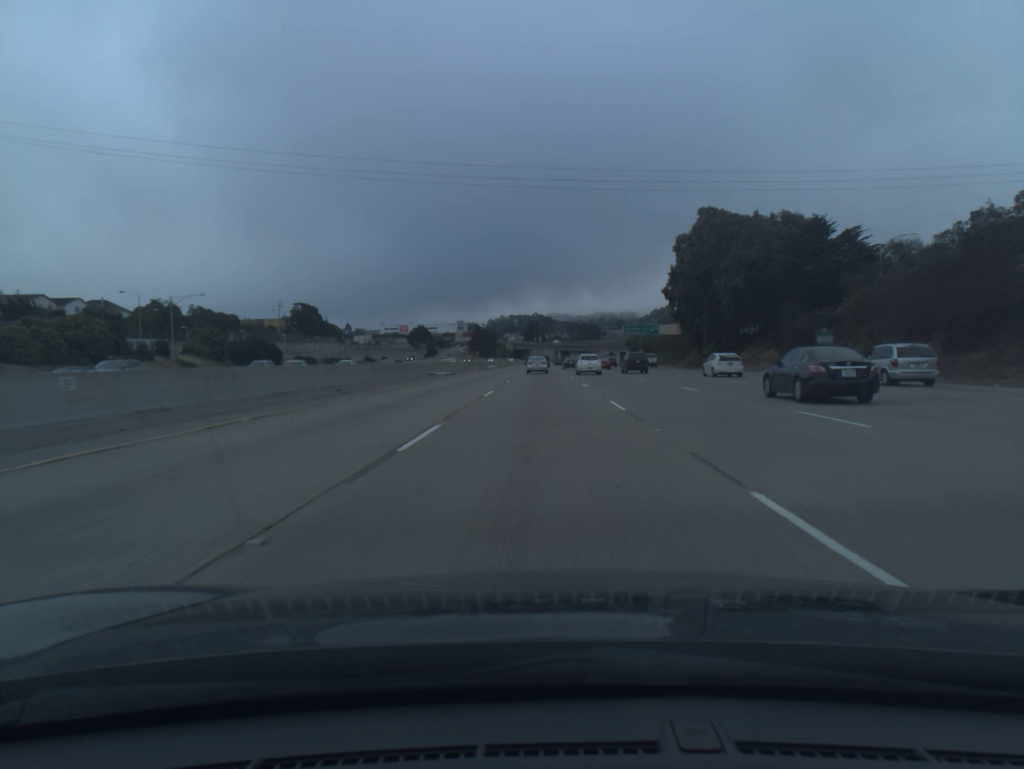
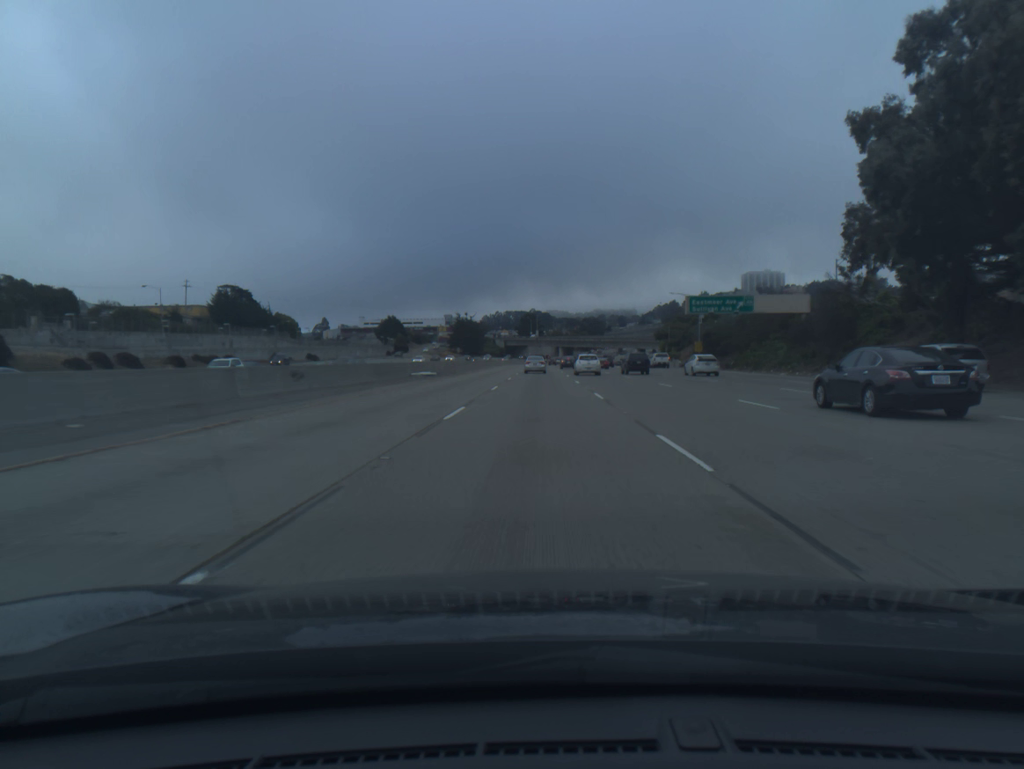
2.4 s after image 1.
(0.0, +68.1) m; 0°
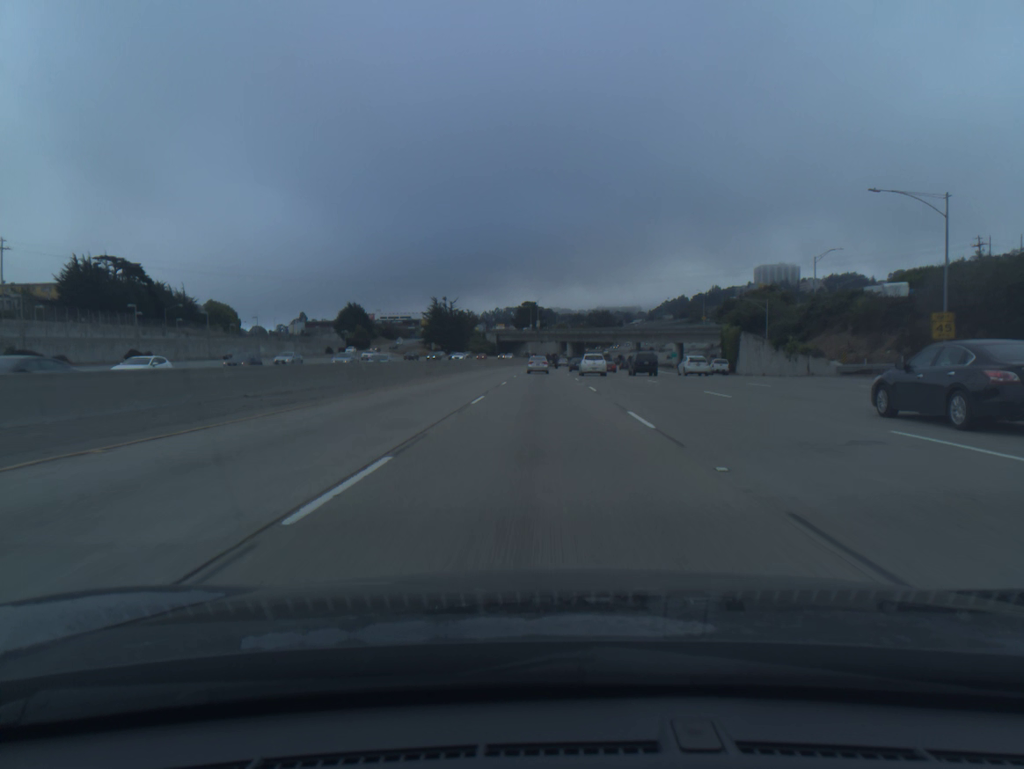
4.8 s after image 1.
(-0.1, +68.2) m; 0°
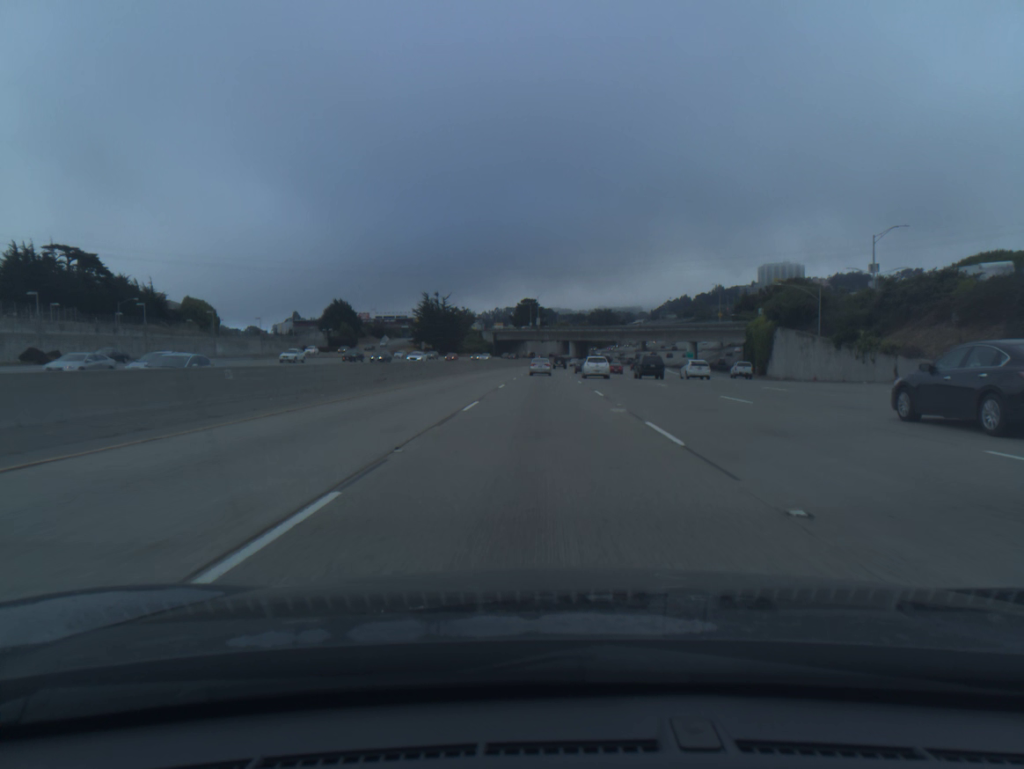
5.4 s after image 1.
(0.0, +17.1) m; 0°
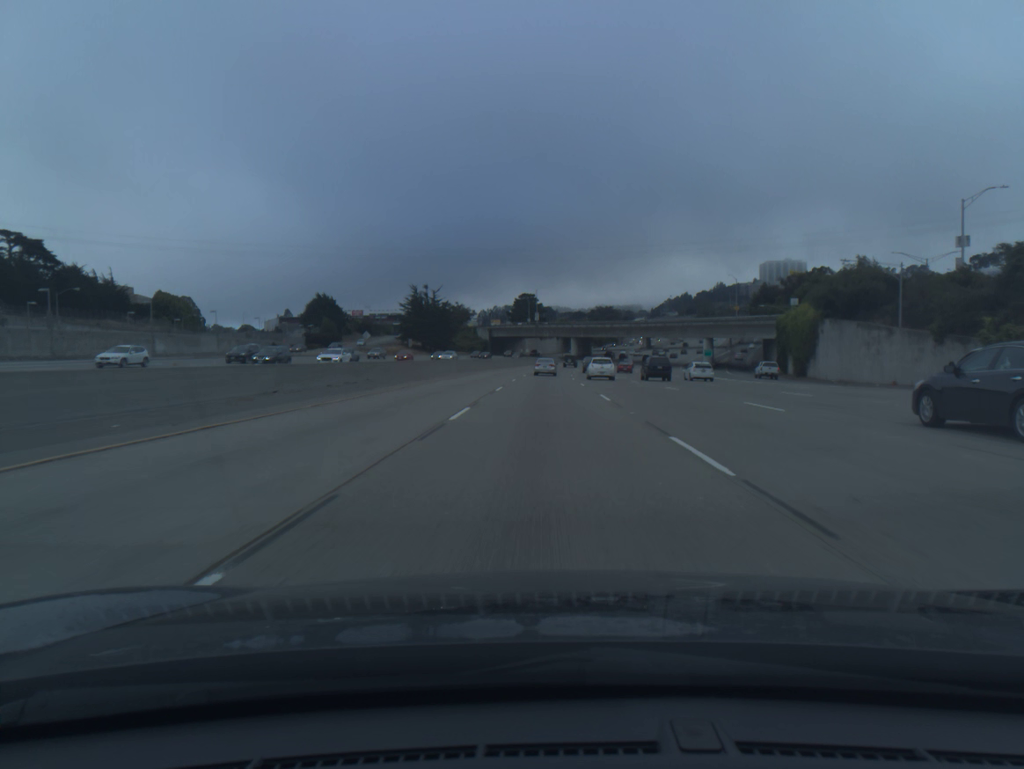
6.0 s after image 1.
(0.0, +17.1) m; 0°
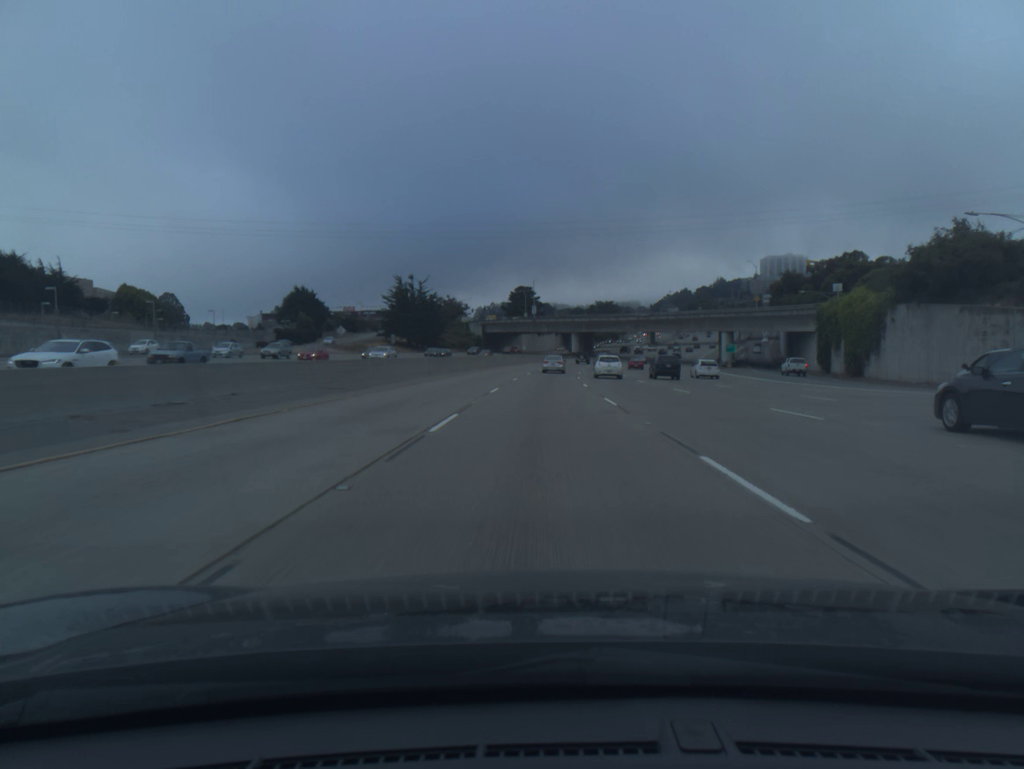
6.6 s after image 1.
(0.0, +17.2) m; 0°
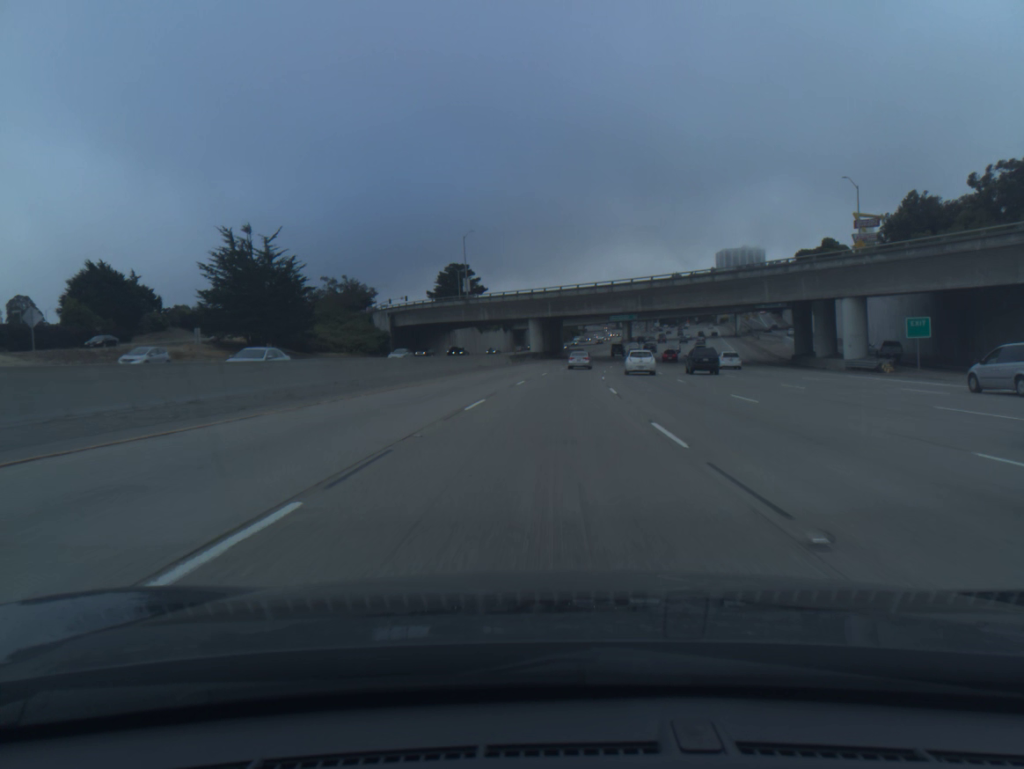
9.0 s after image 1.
(+1.4, +68.4) m; +3°
